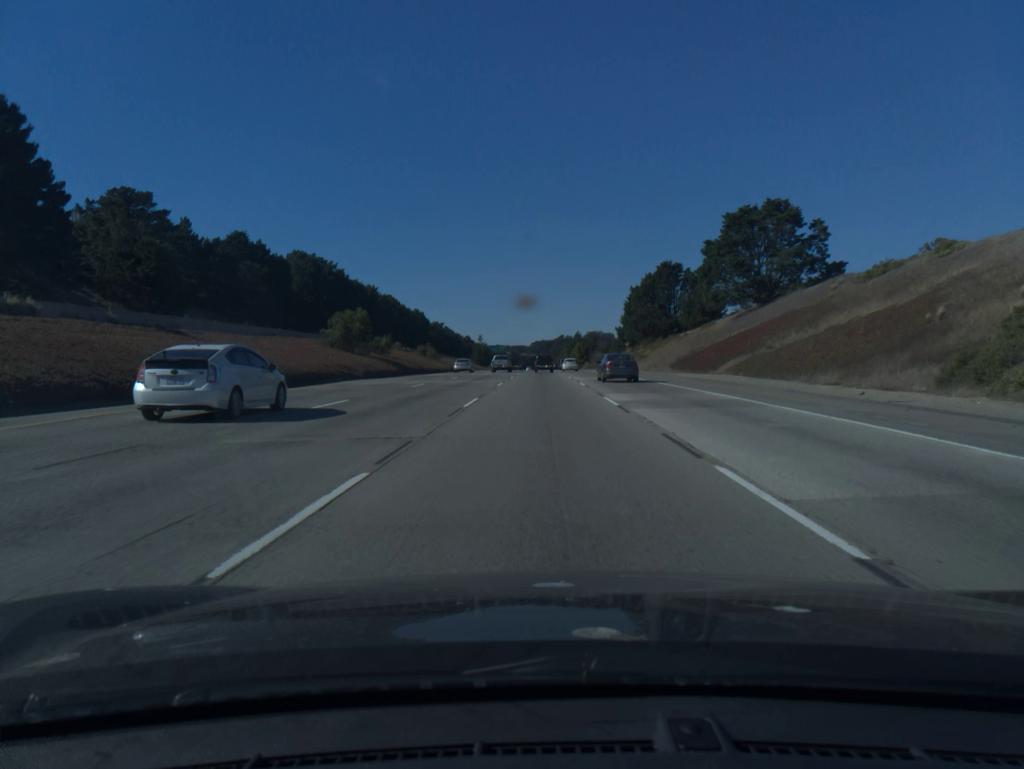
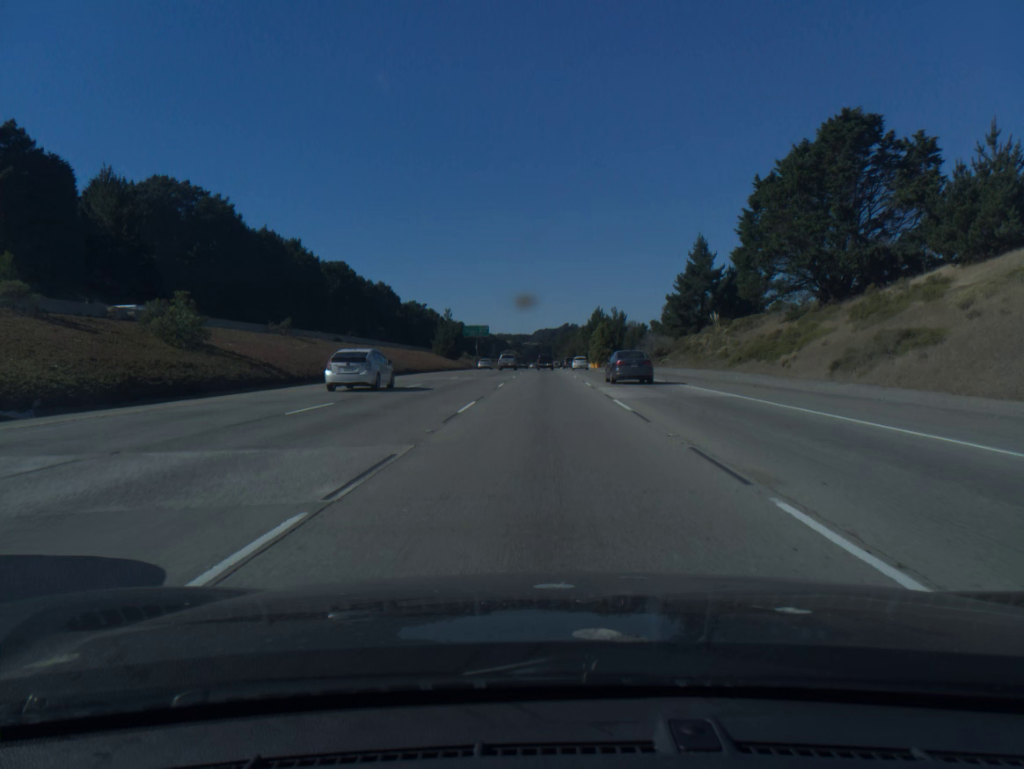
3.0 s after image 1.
(-0.2, +89.9) m; 0°
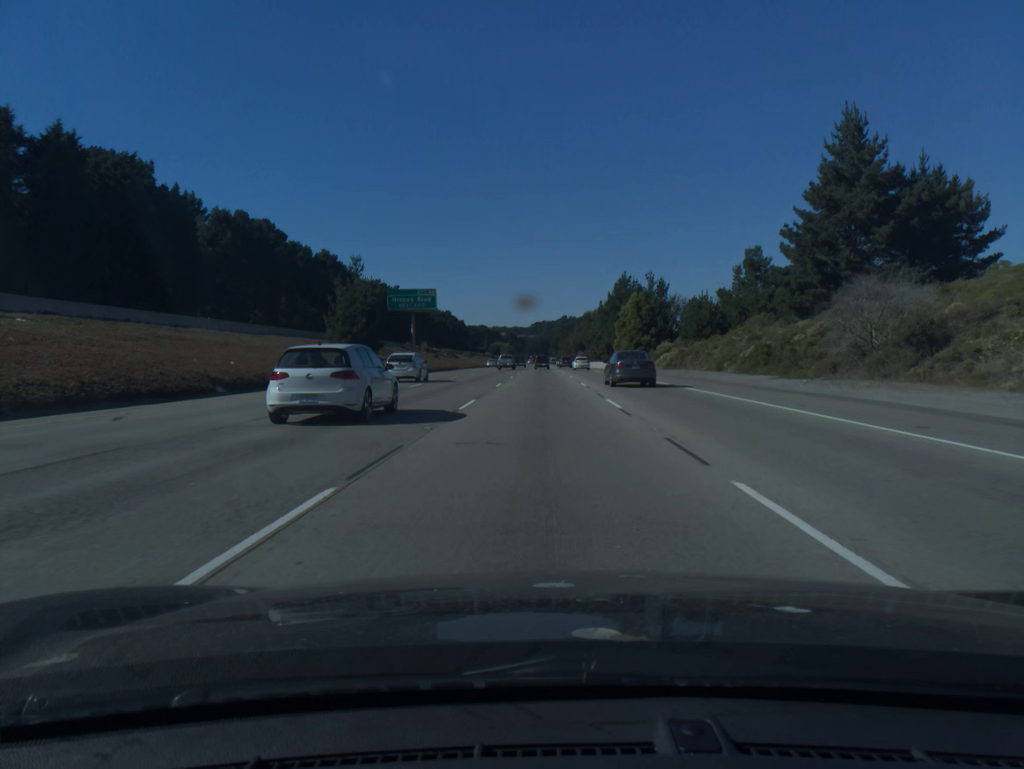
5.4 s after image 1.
(+0.3, +71.8) m; 0°
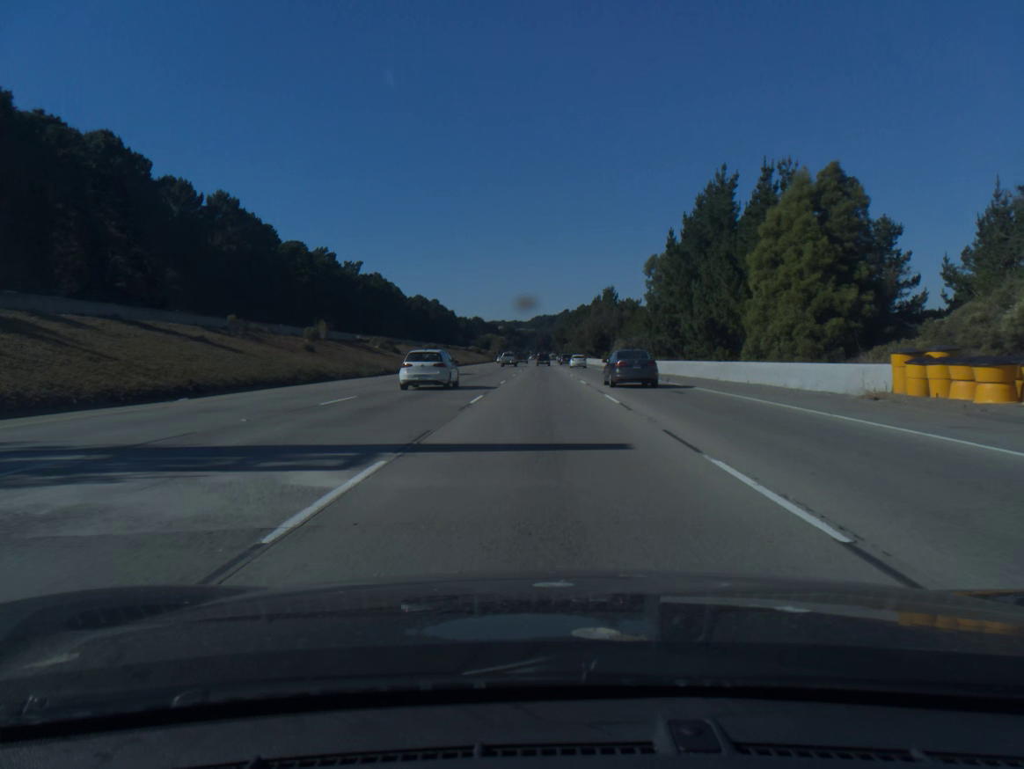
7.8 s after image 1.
(-0.2, +71.6) m; 0°
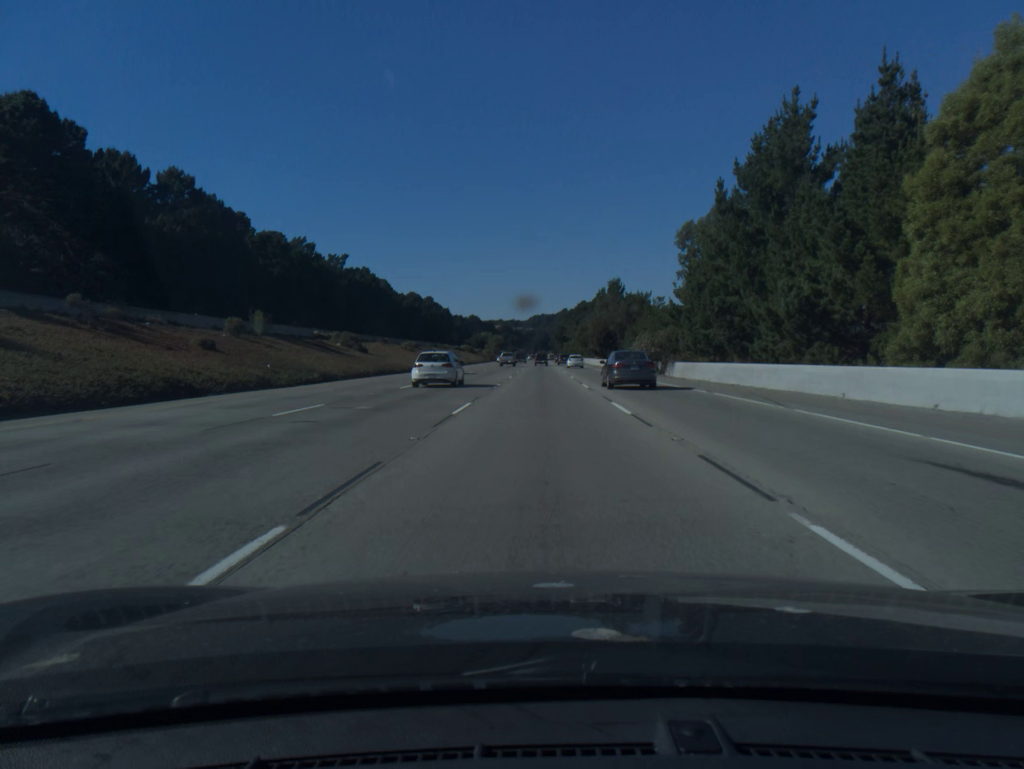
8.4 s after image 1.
(0.0, +17.9) m; 0°
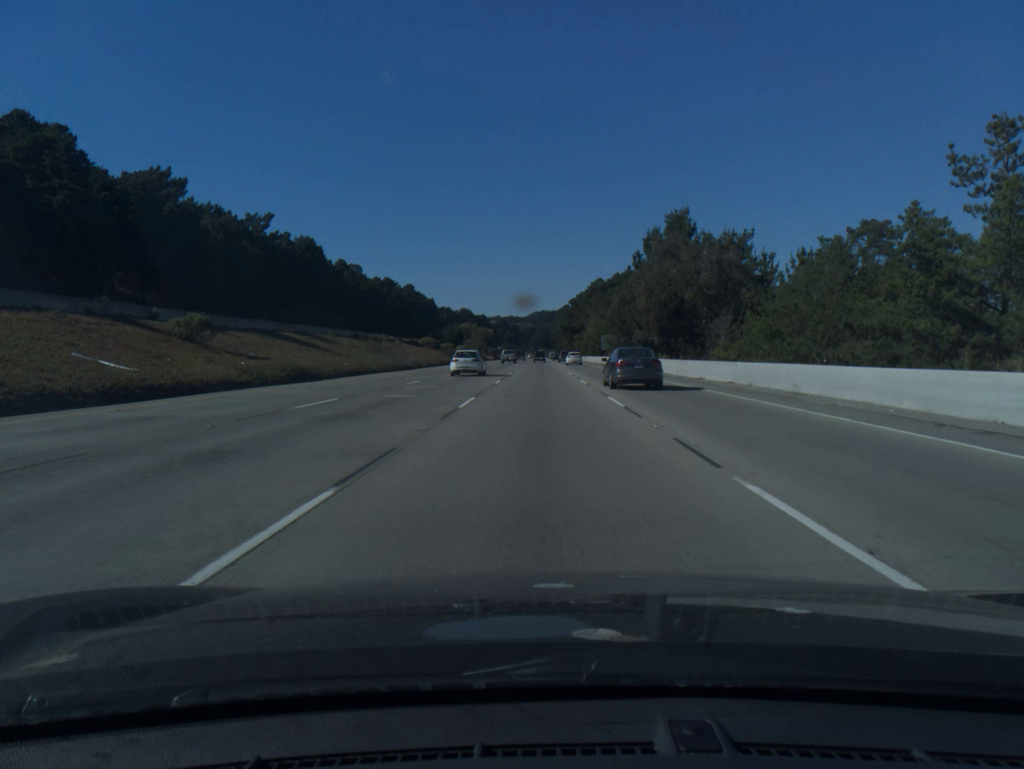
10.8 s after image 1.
(0.0, +71.7) m; 0°
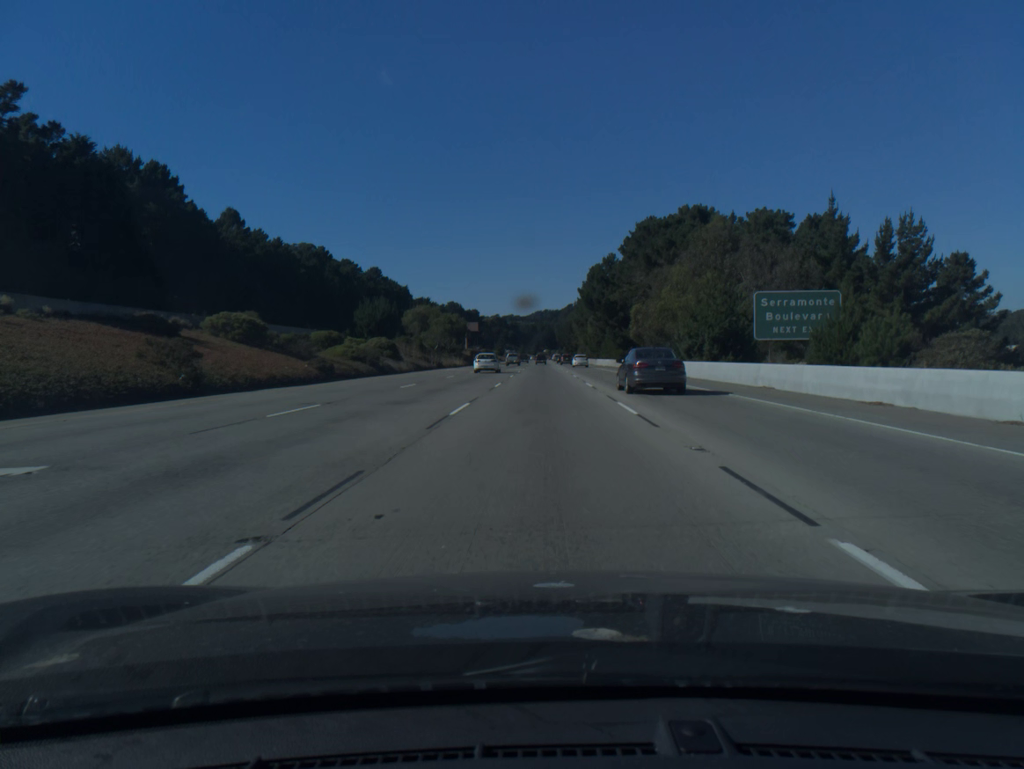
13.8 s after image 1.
(-0.1, +89.5) m; 0°
